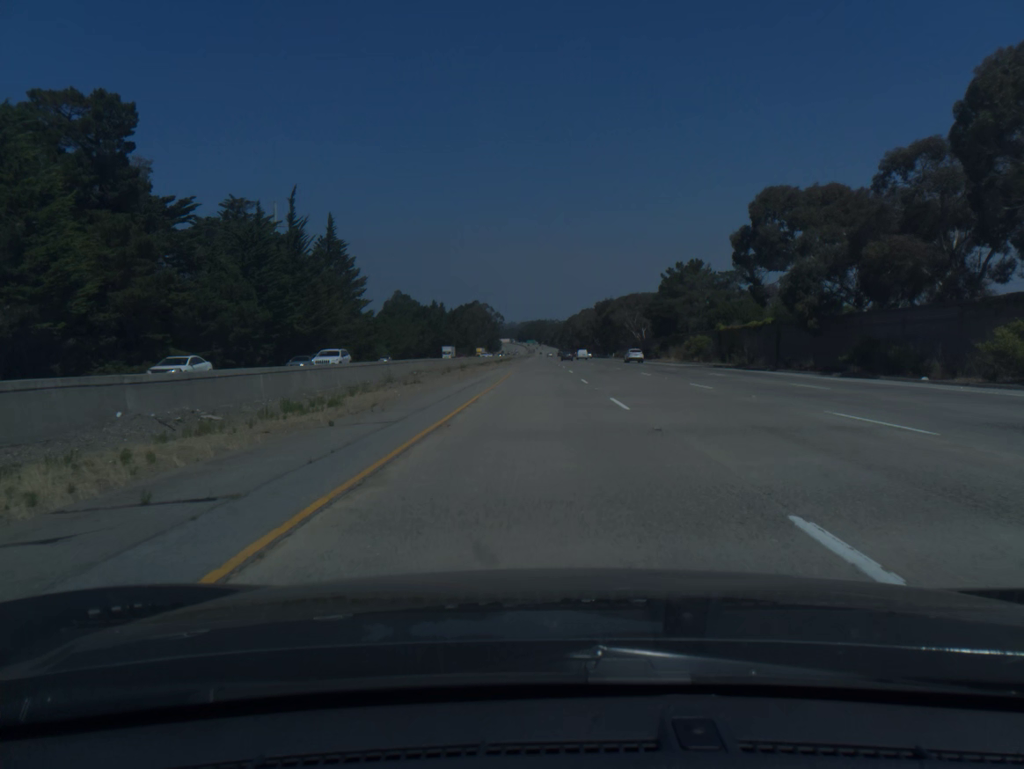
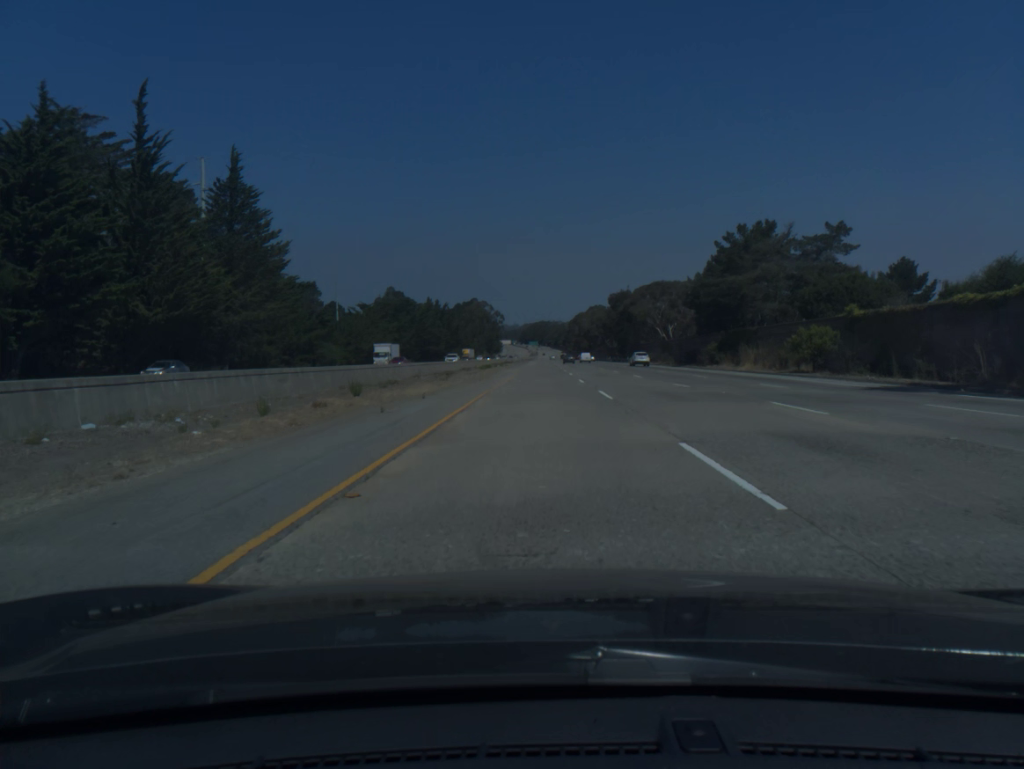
(0.0, +39.4) m; 0°
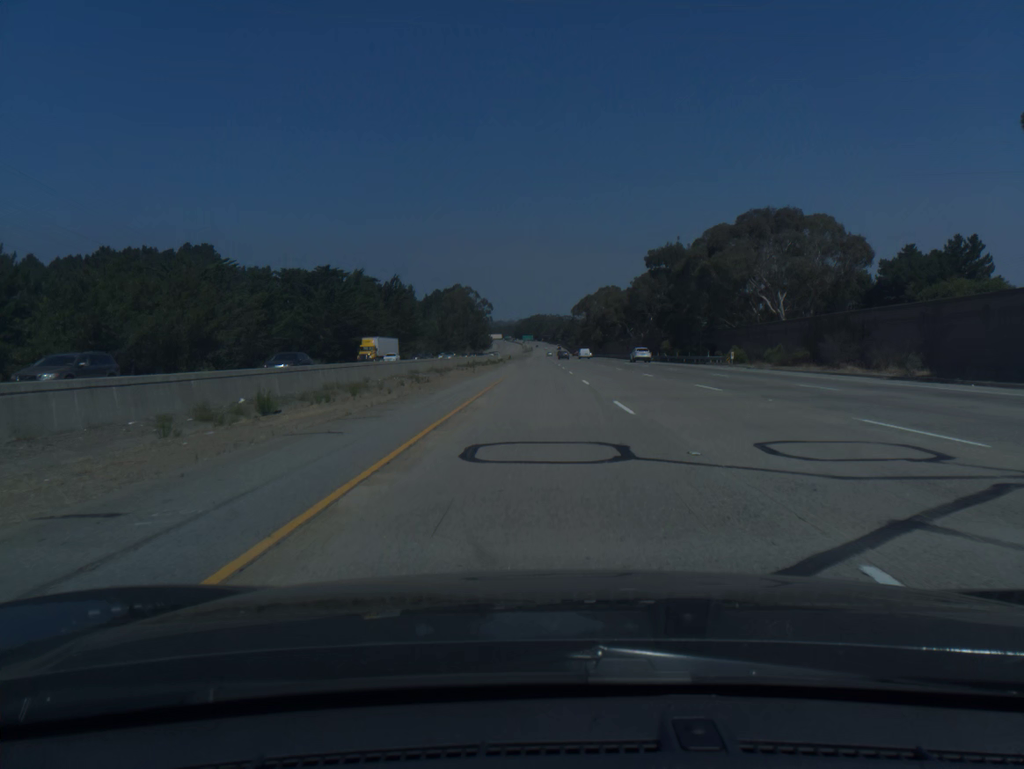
(0.0, +78.7) m; 0°
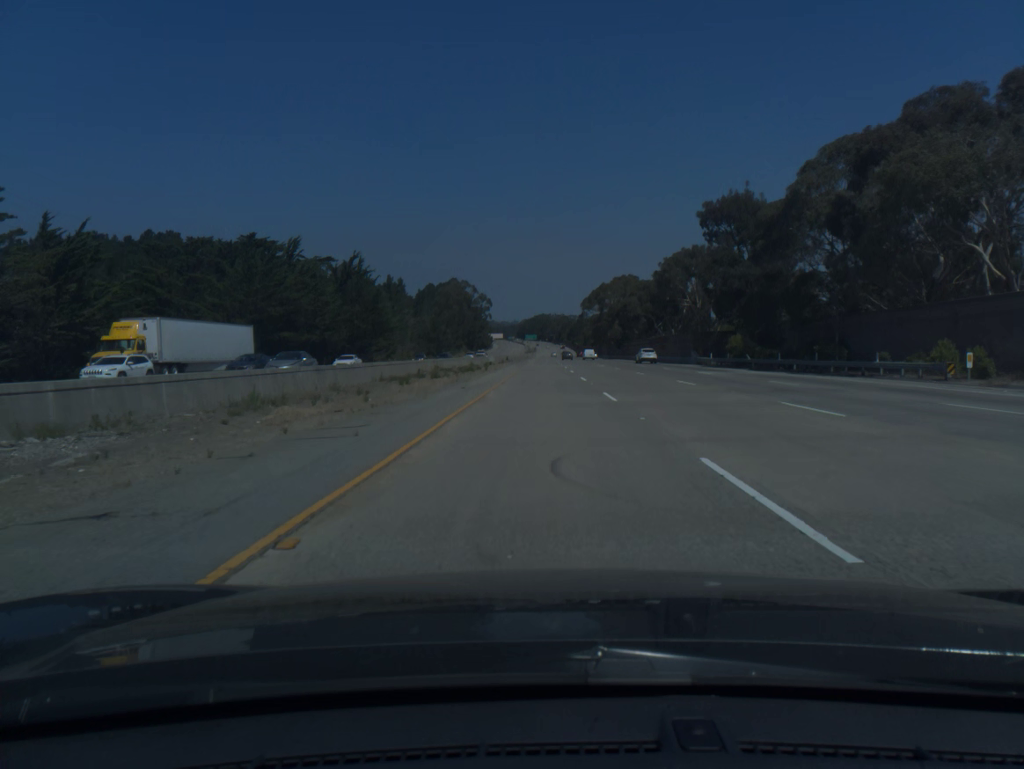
(-0.1, +39.4) m; 0°
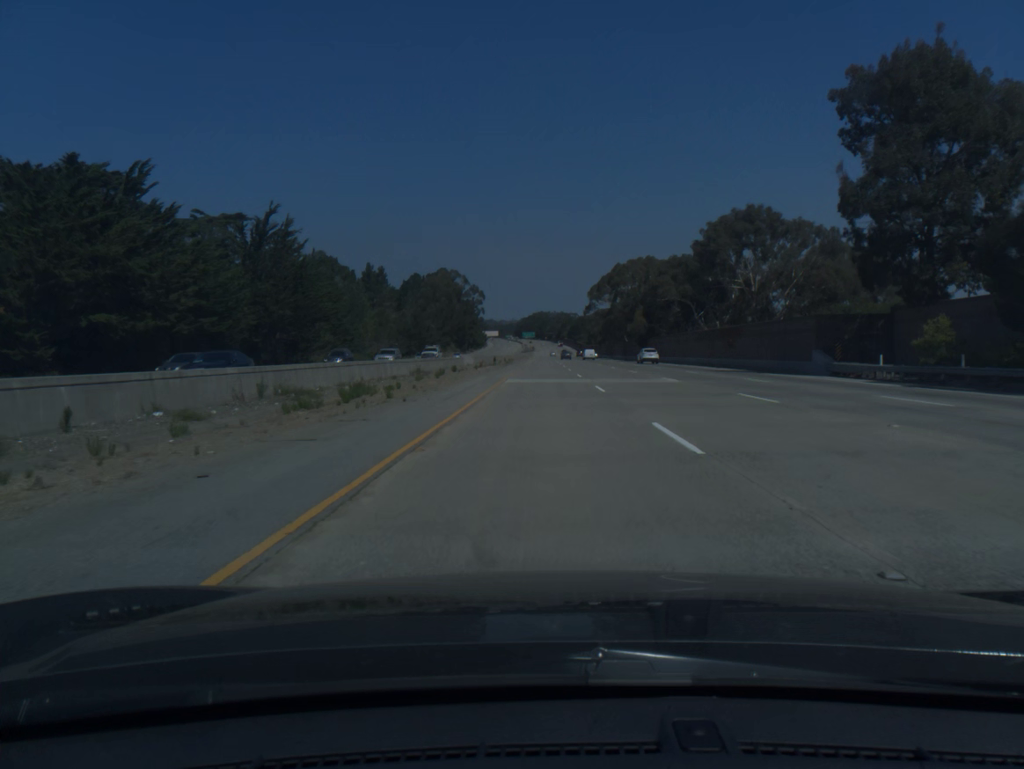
(0.0, +39.4) m; 0°
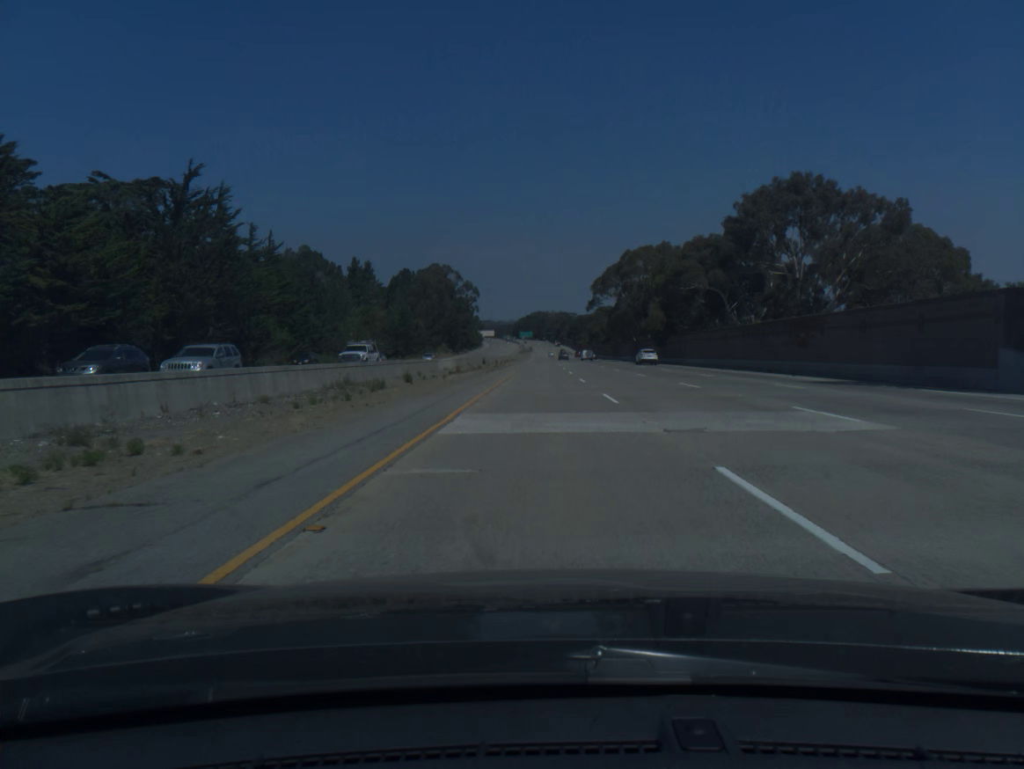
(0.0, +19.7) m; 0°
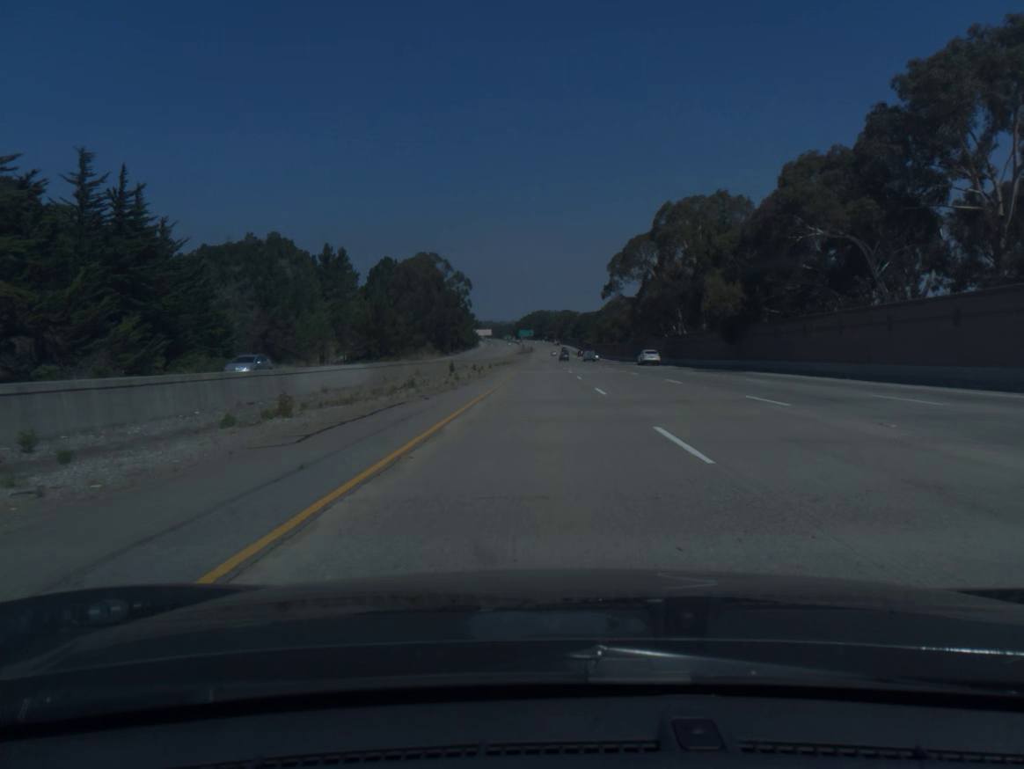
(0.0, +39.3) m; 0°
